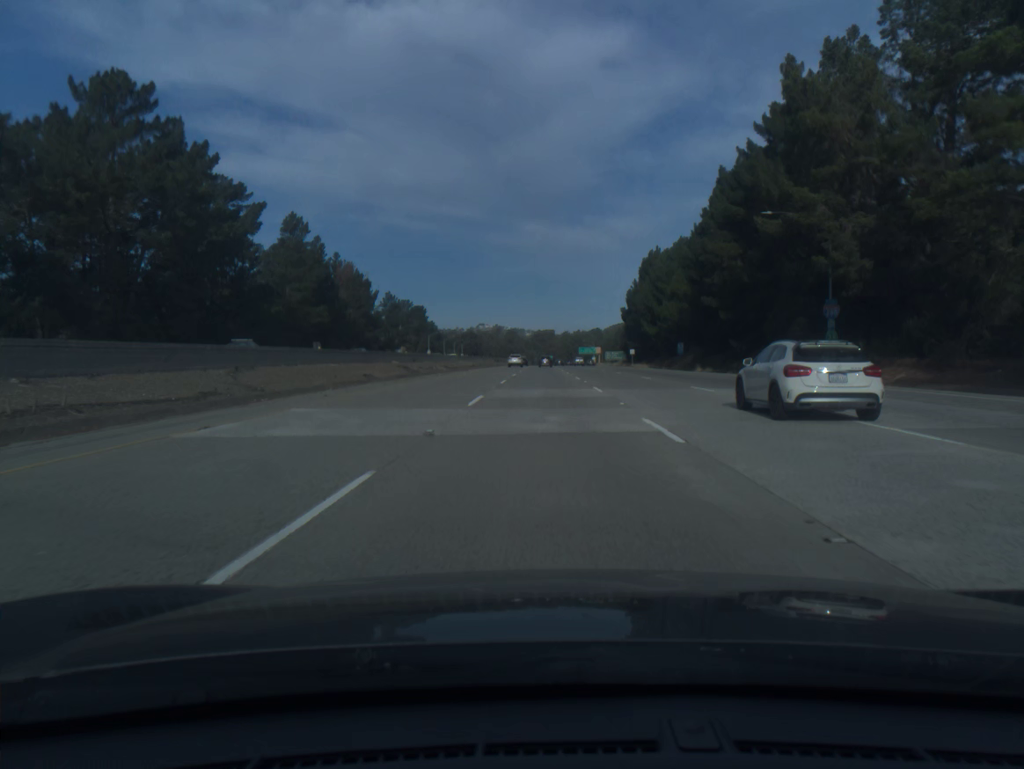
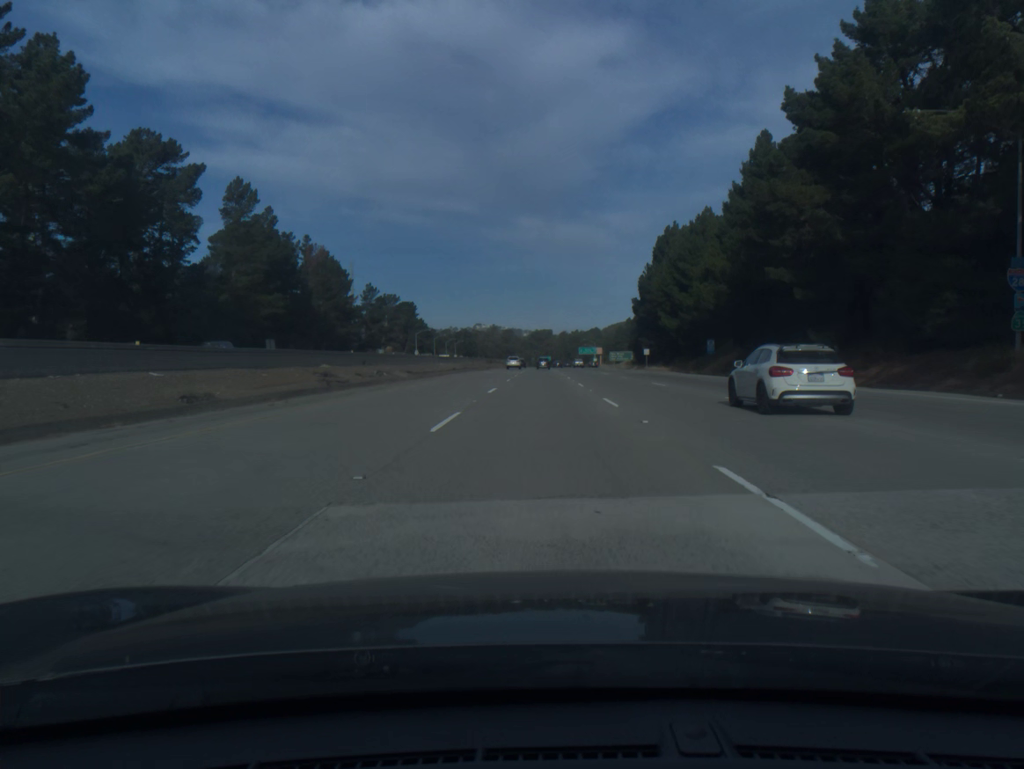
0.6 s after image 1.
(0.0, +20.6) m; 0°
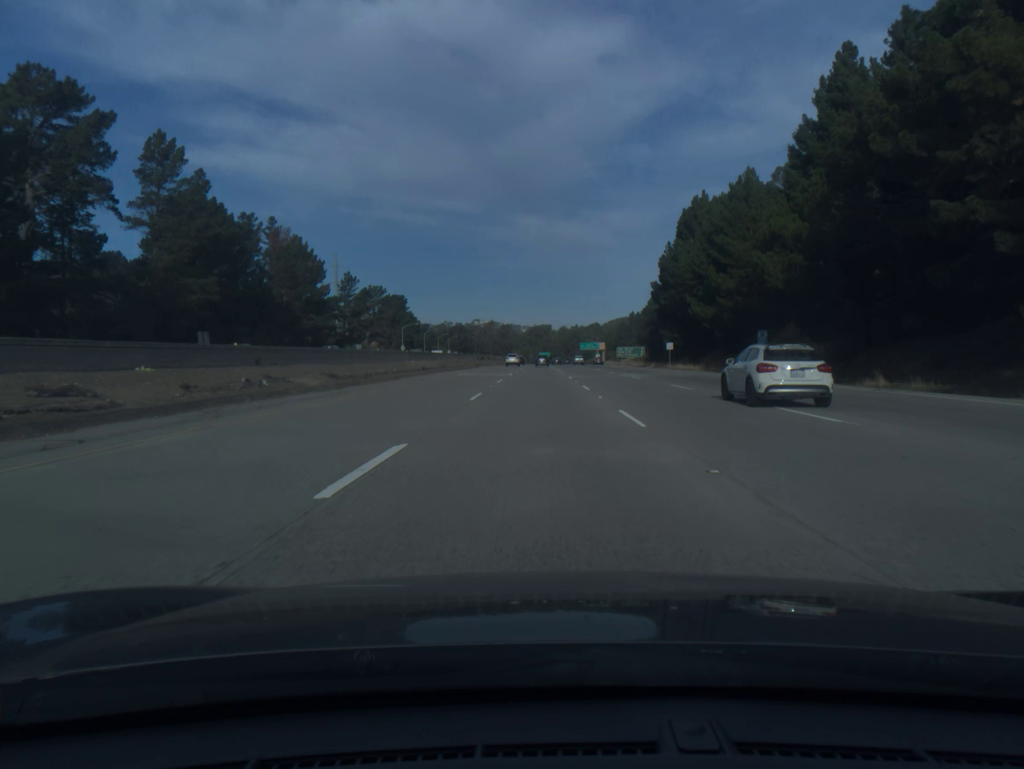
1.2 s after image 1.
(0.0, +20.6) m; 0°
